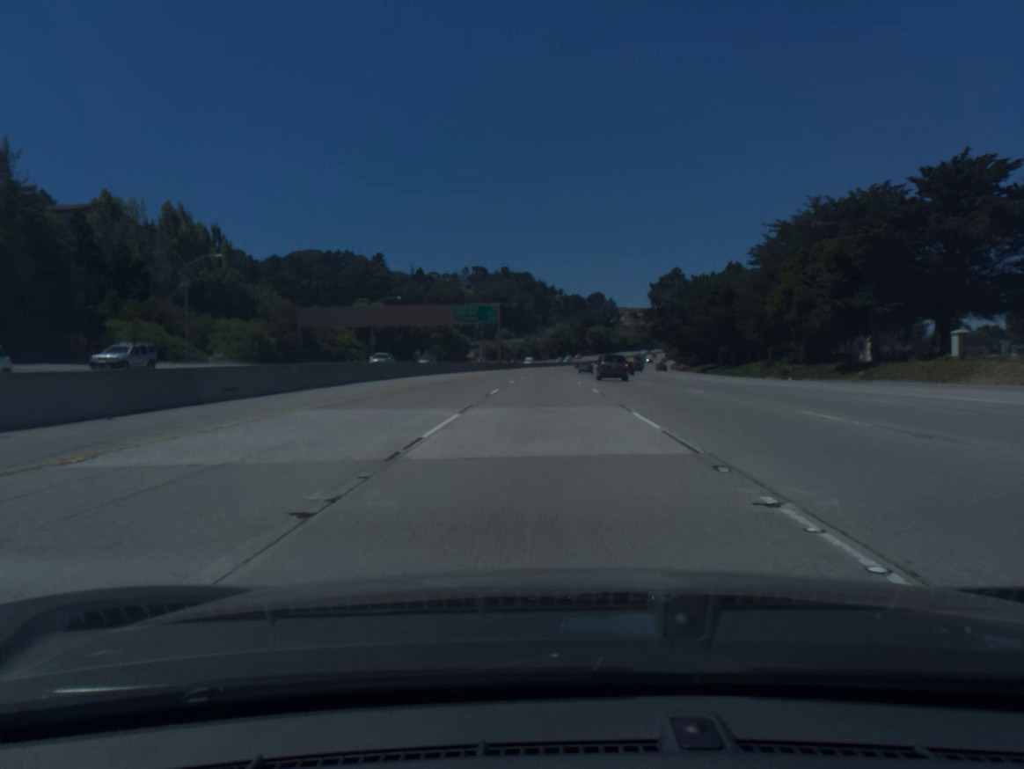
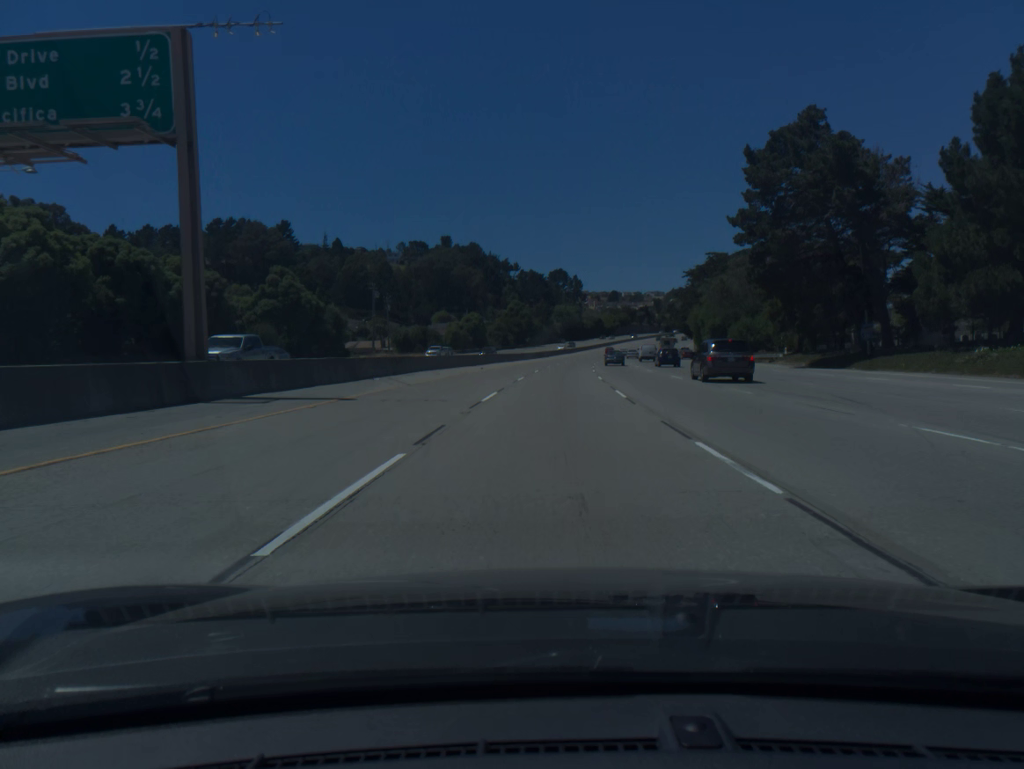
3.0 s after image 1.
(+1.6, +93.6) m; +3°
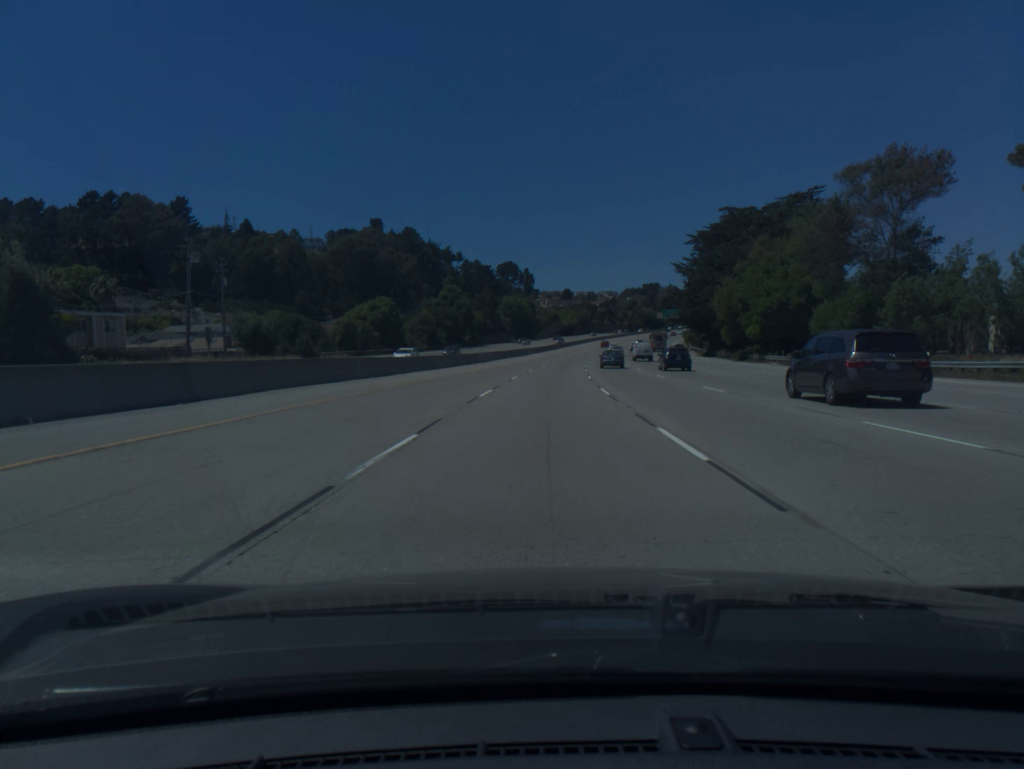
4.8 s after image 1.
(+1.9, +56.3) m; +4°
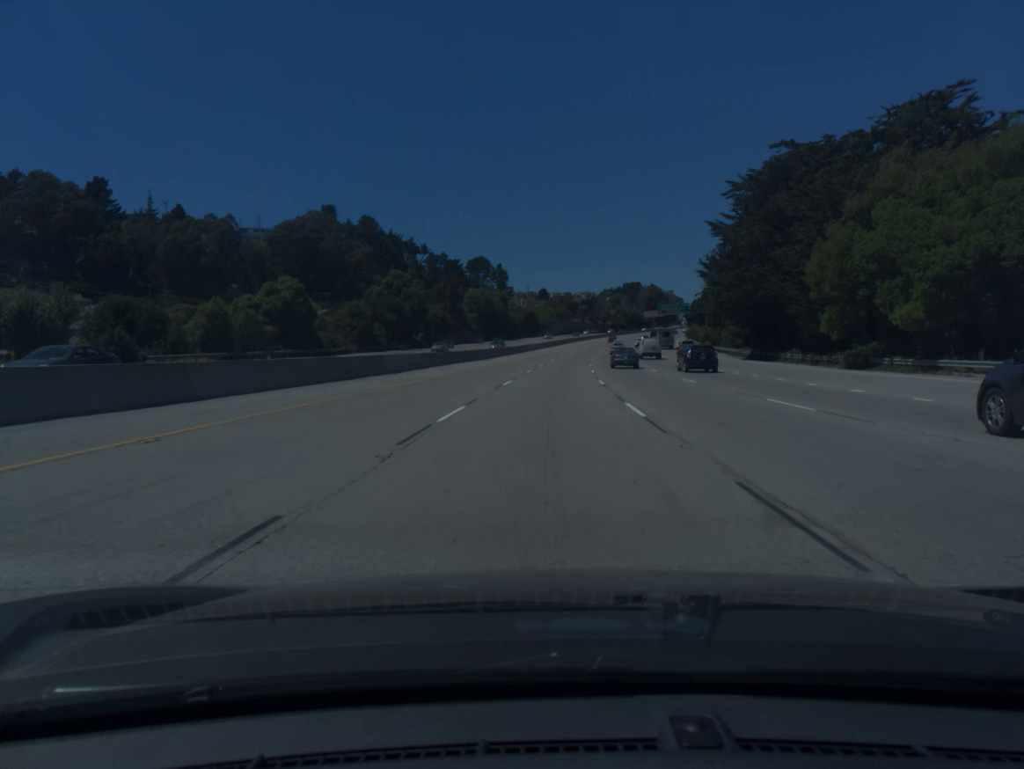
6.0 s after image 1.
(+0.6, +37.5) m; +2°
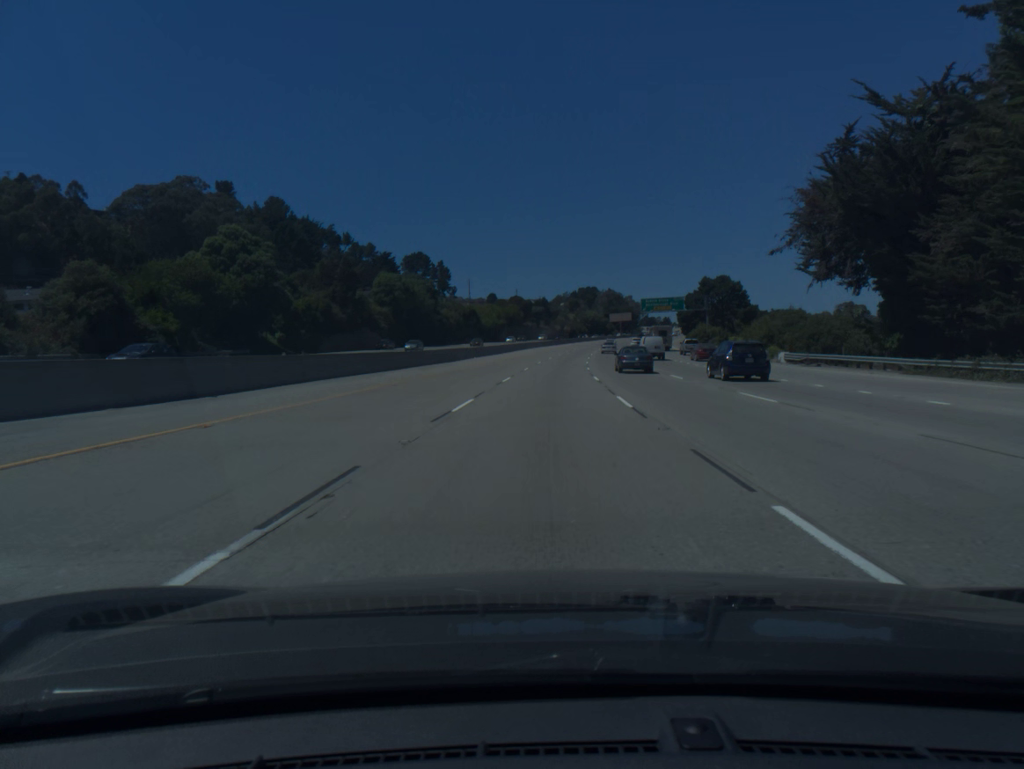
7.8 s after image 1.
(+1.6, +56.2) m; +4°
